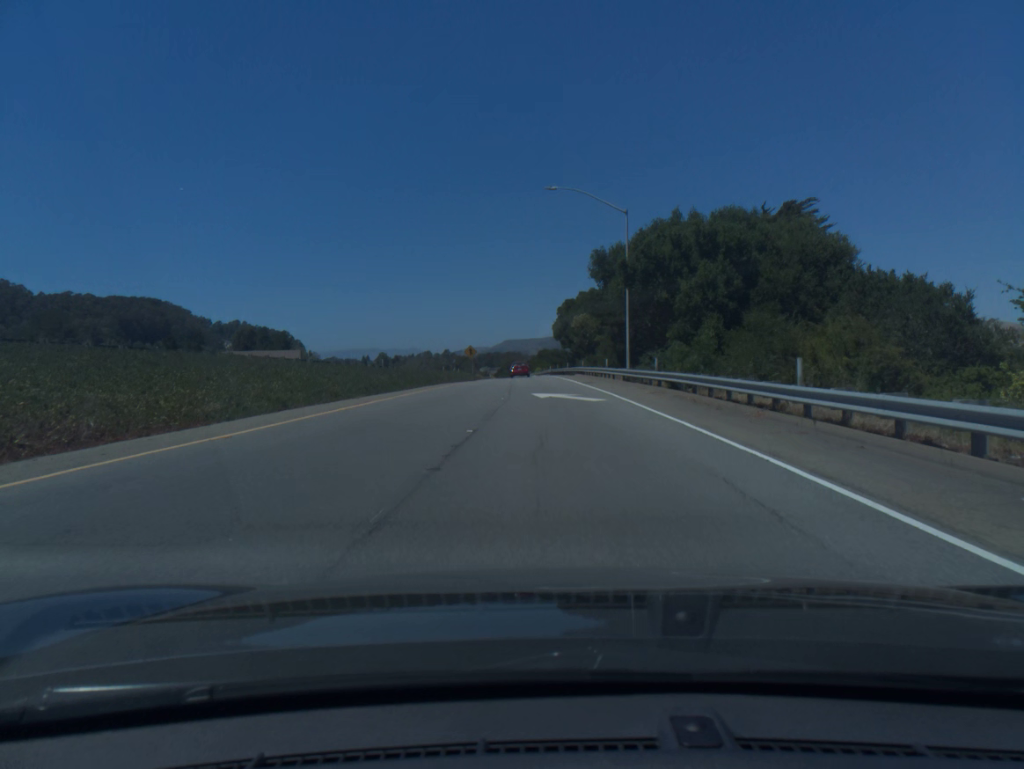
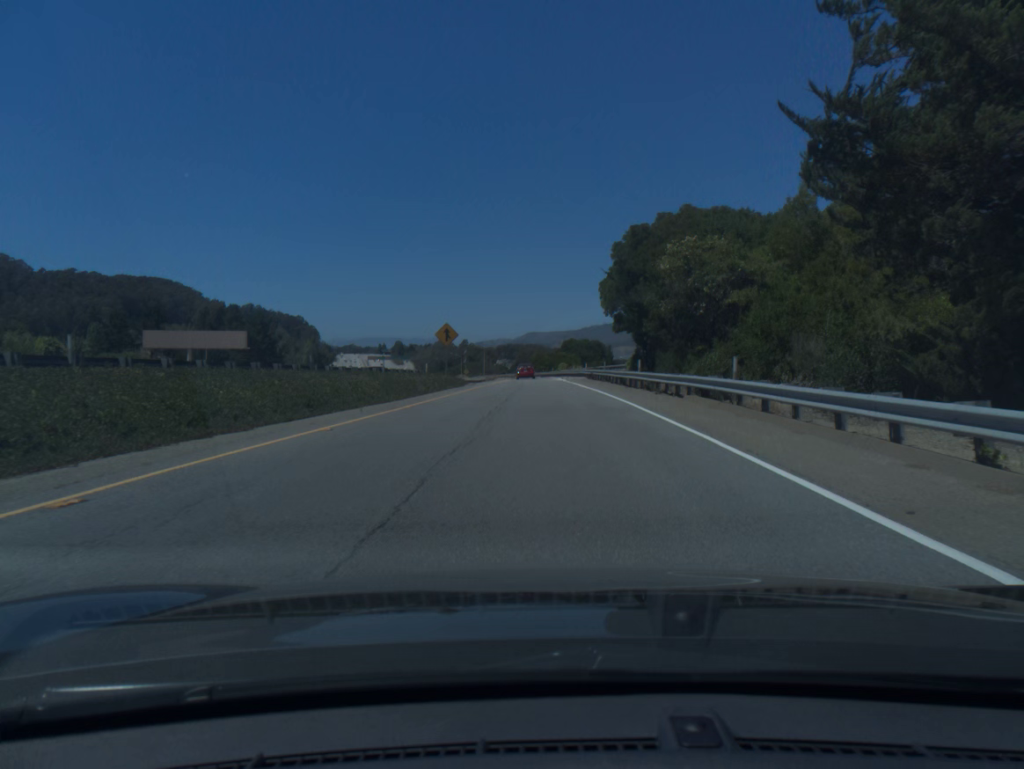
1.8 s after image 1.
(-0.6, +42.5) m; -2°
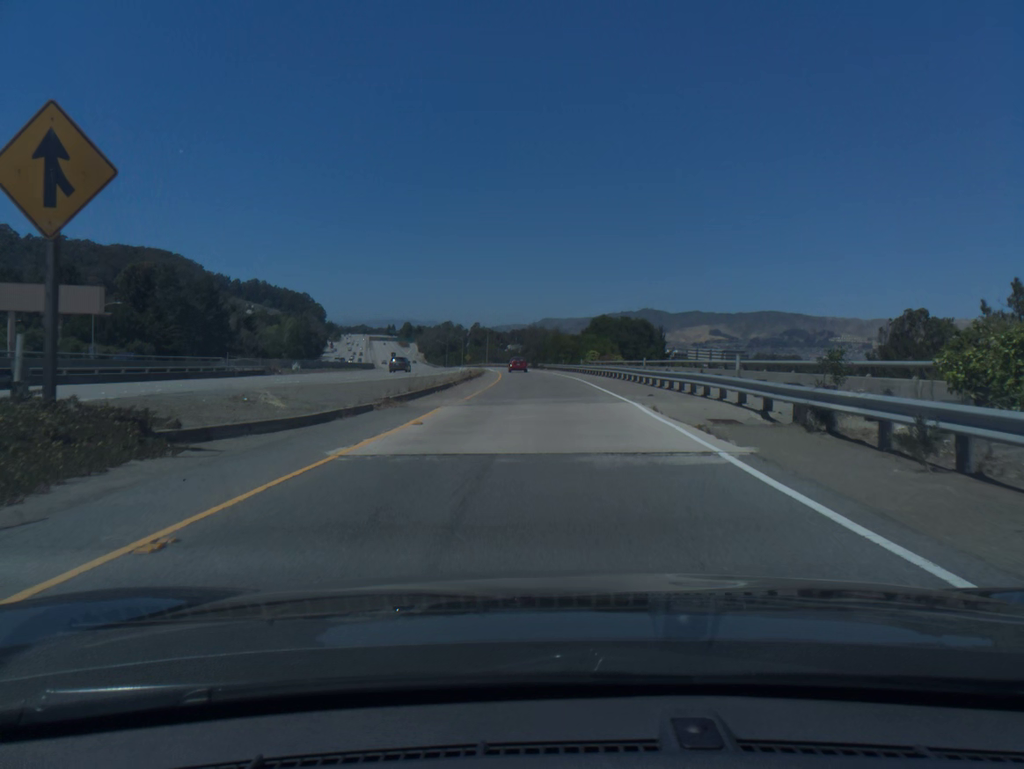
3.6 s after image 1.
(-0.2, +45.3) m; -1°
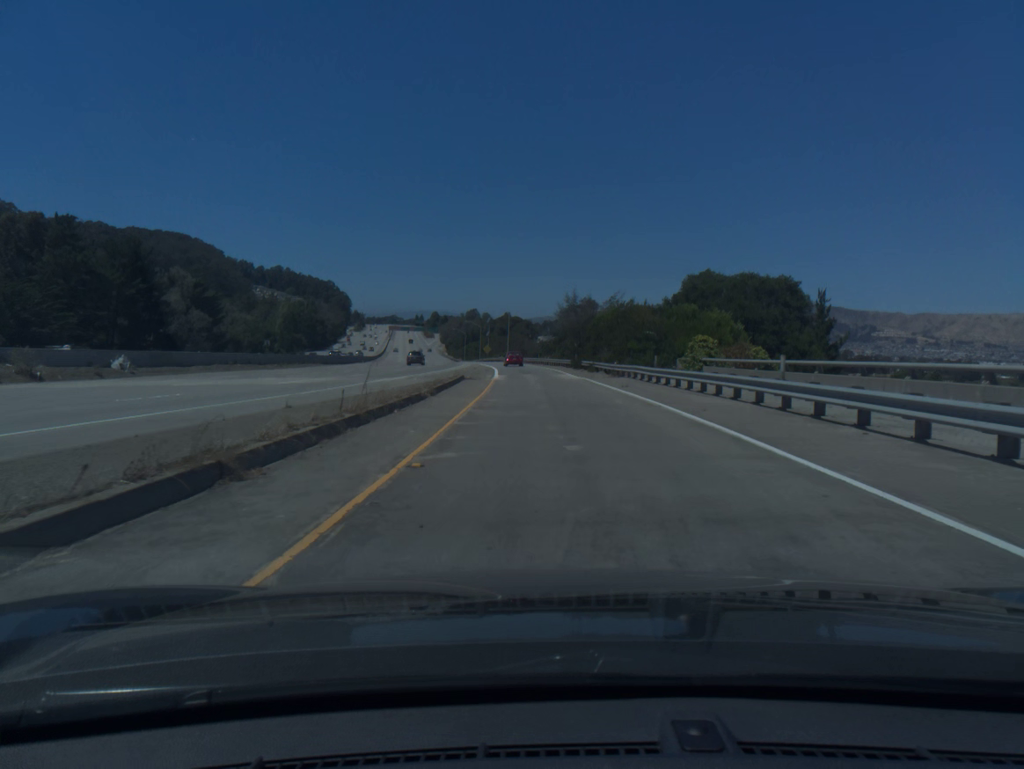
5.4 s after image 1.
(-0.9, +46.8) m; -2°
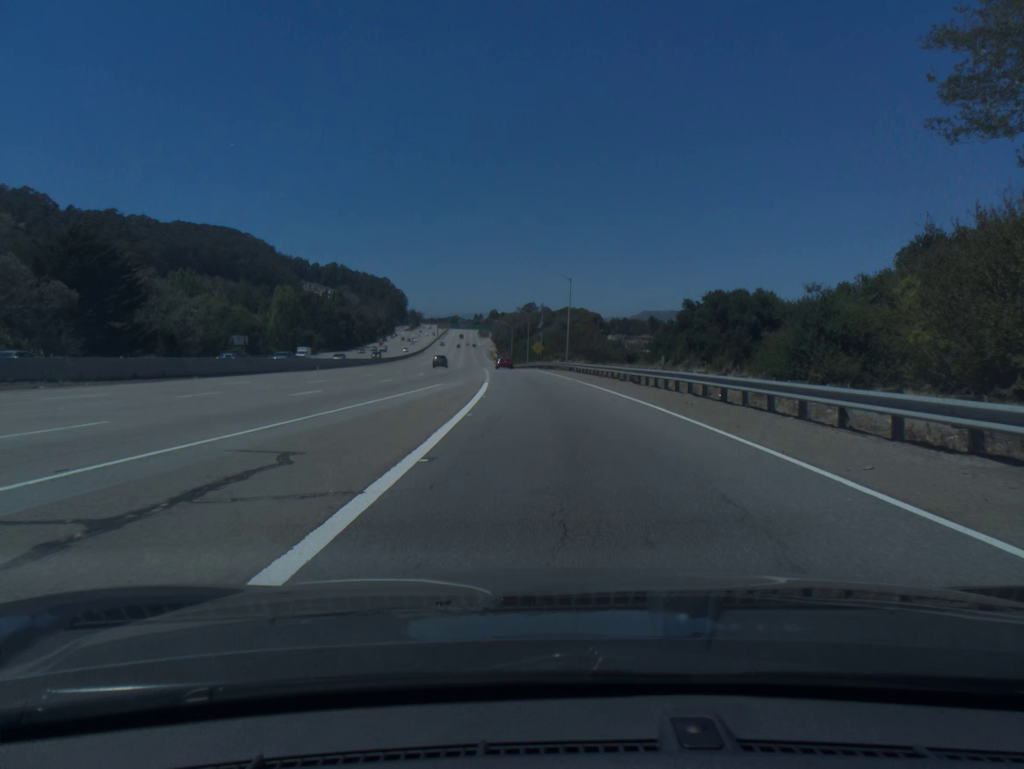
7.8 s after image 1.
(-2.1, +65.2) m; -4°
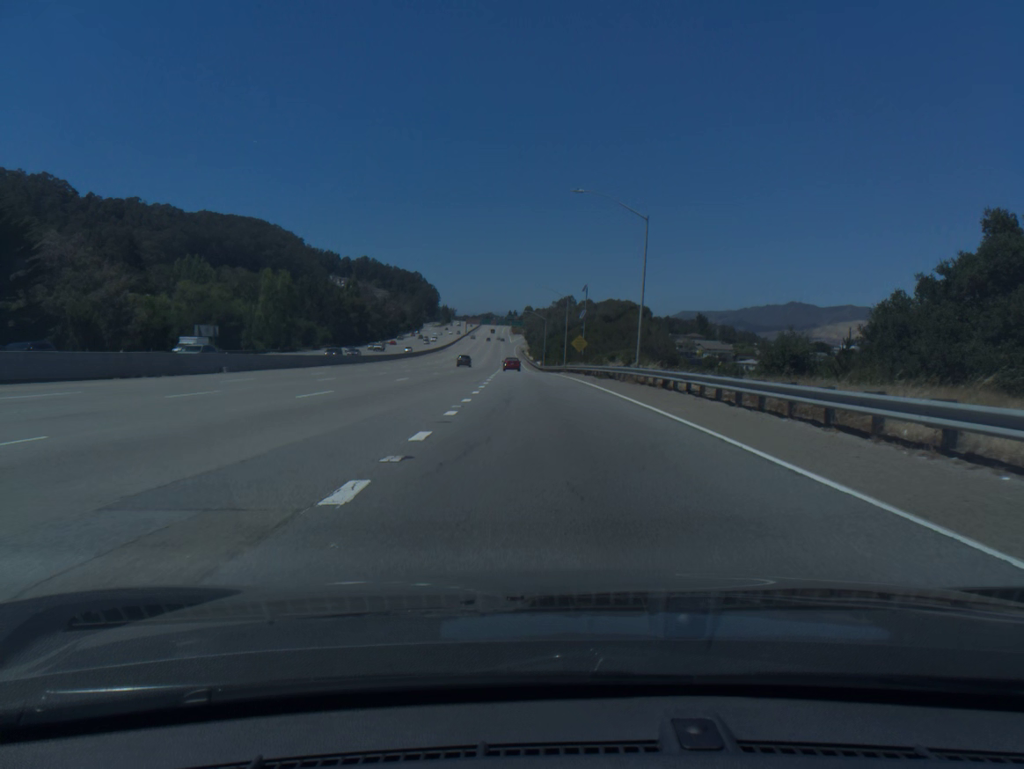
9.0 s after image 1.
(-0.9, +33.7) m; -3°
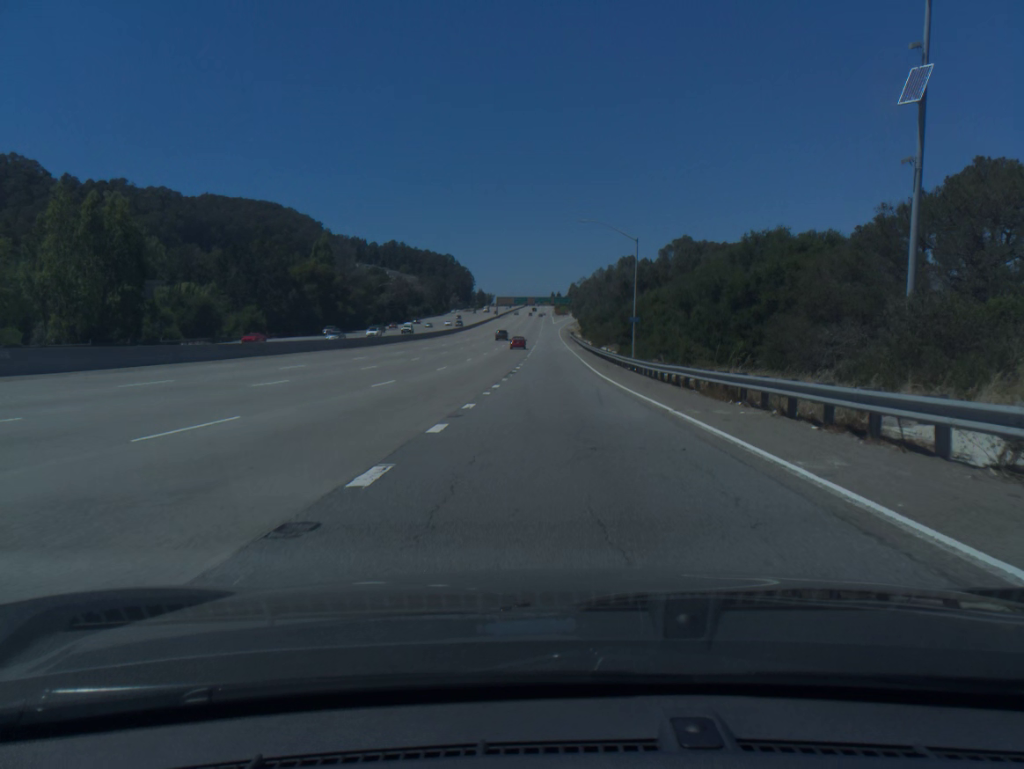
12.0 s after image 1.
(-2.8, +85.4) m; -3°
